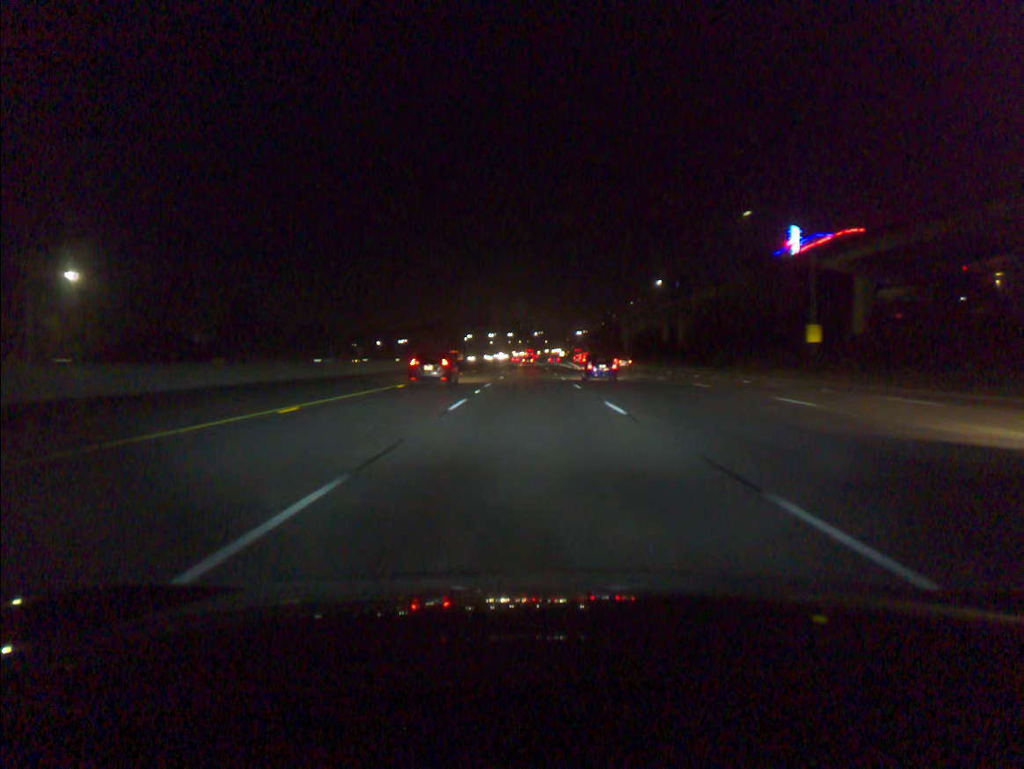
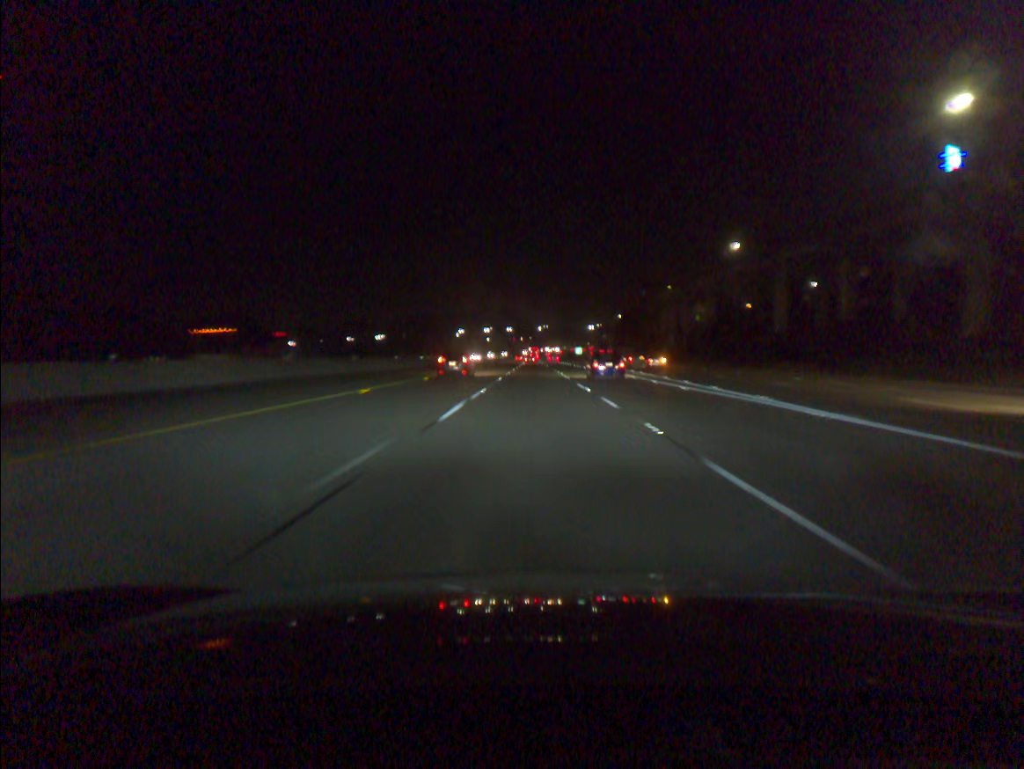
(-0.3, +83.9) m; 0°
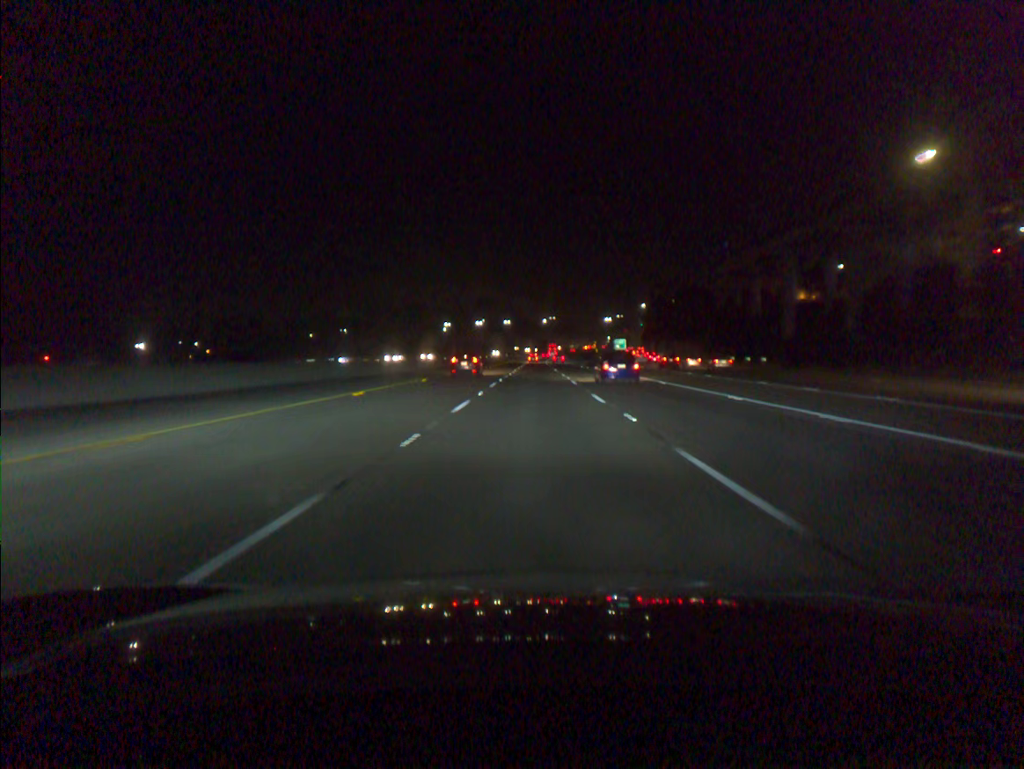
(-0.1, +88.0) m; 0°
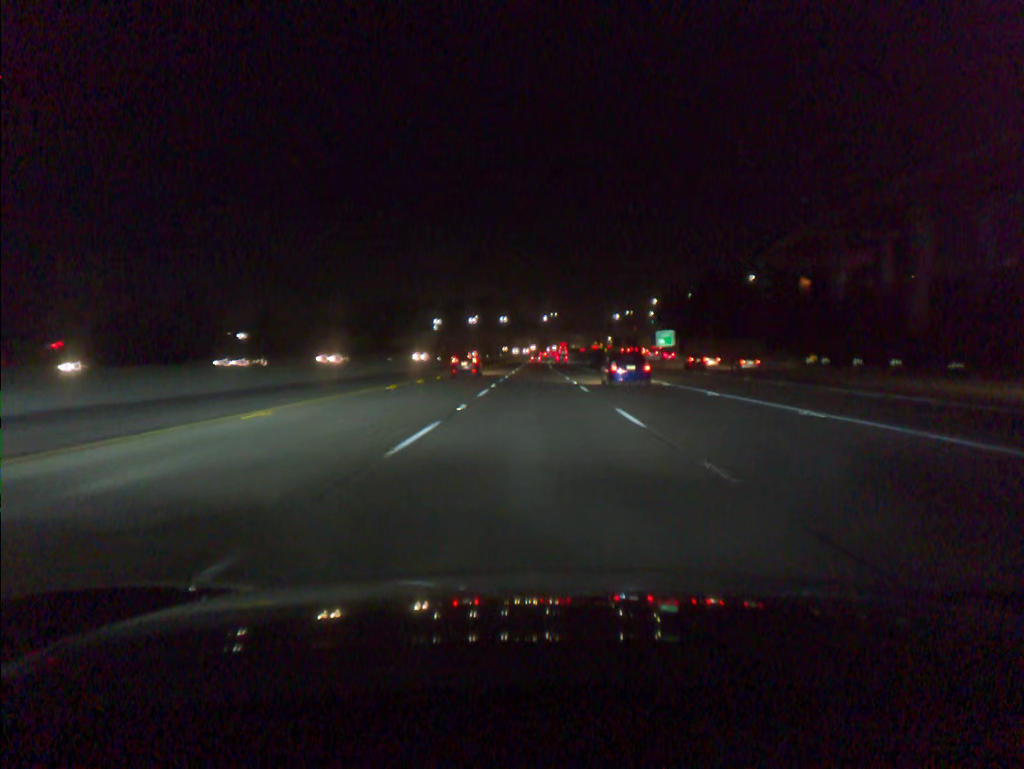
(0.0, +36.2) m; 0°
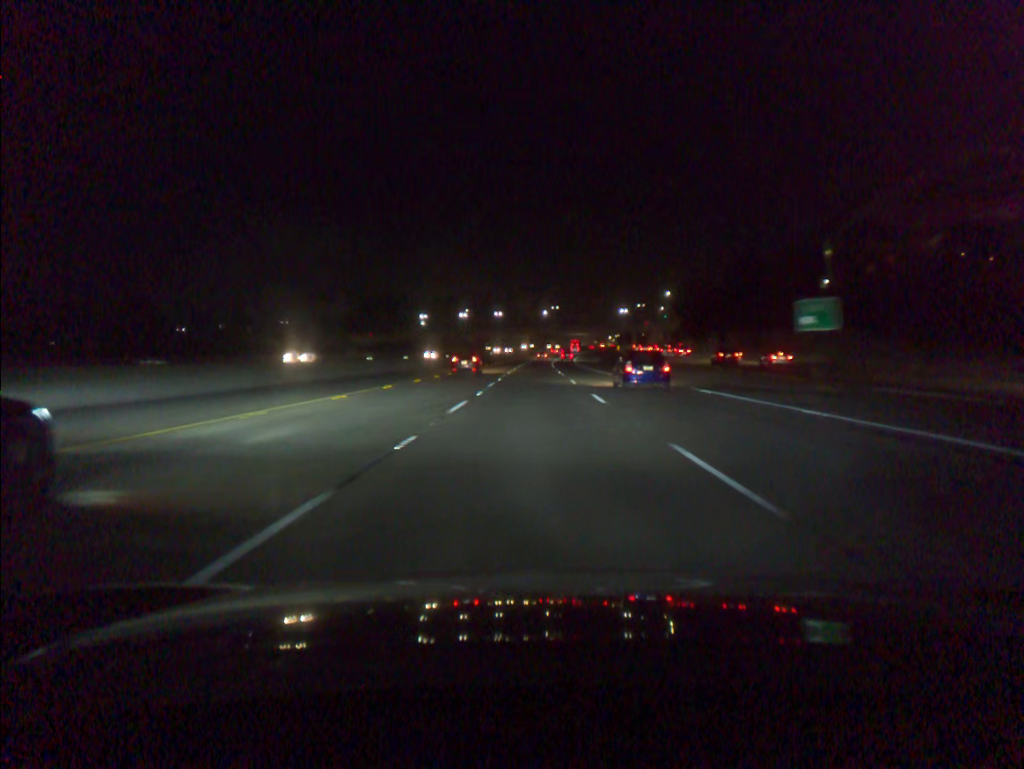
(0.0, +36.9) m; 0°
